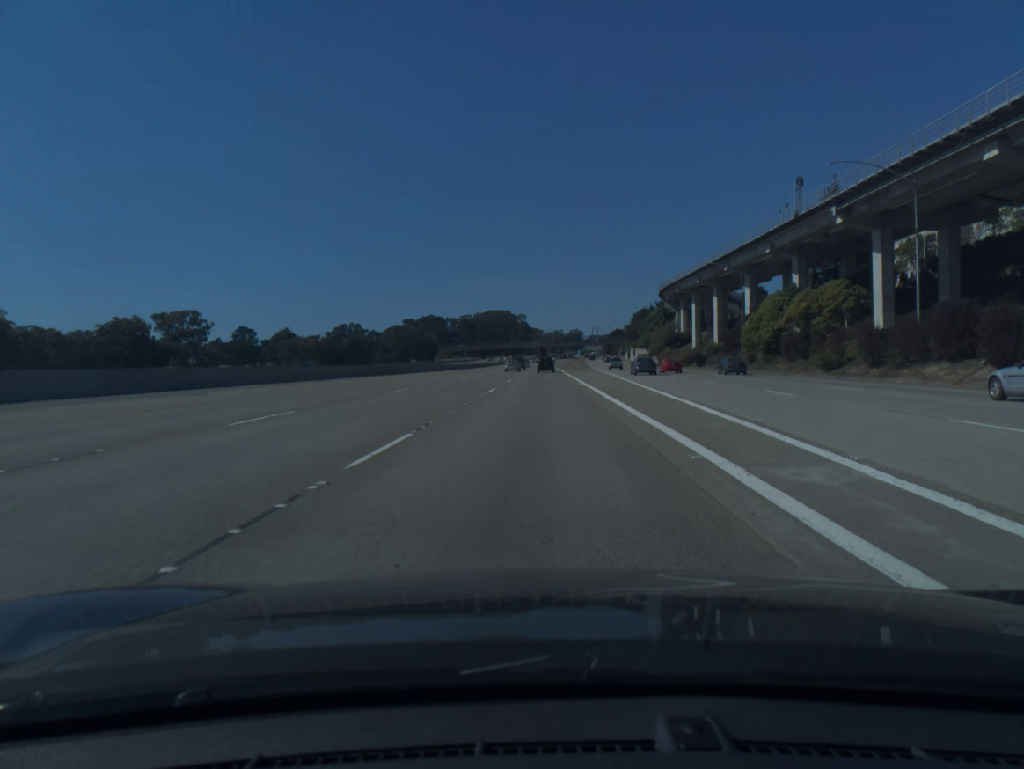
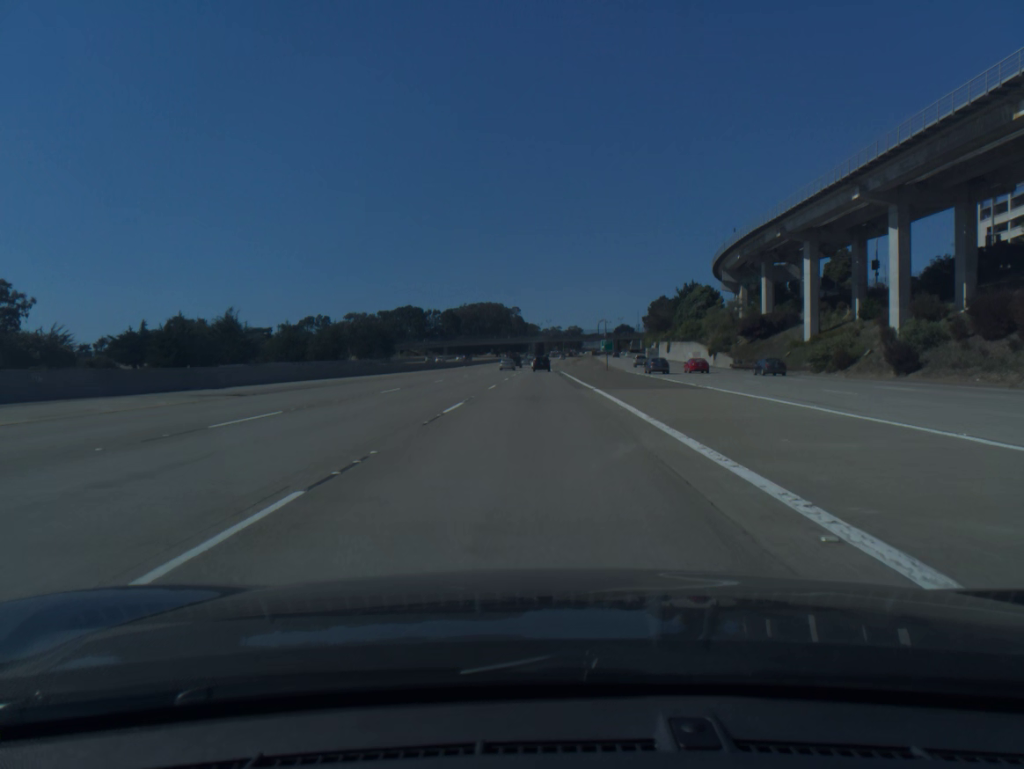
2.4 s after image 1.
(+0.1, +69.7) m; 0°
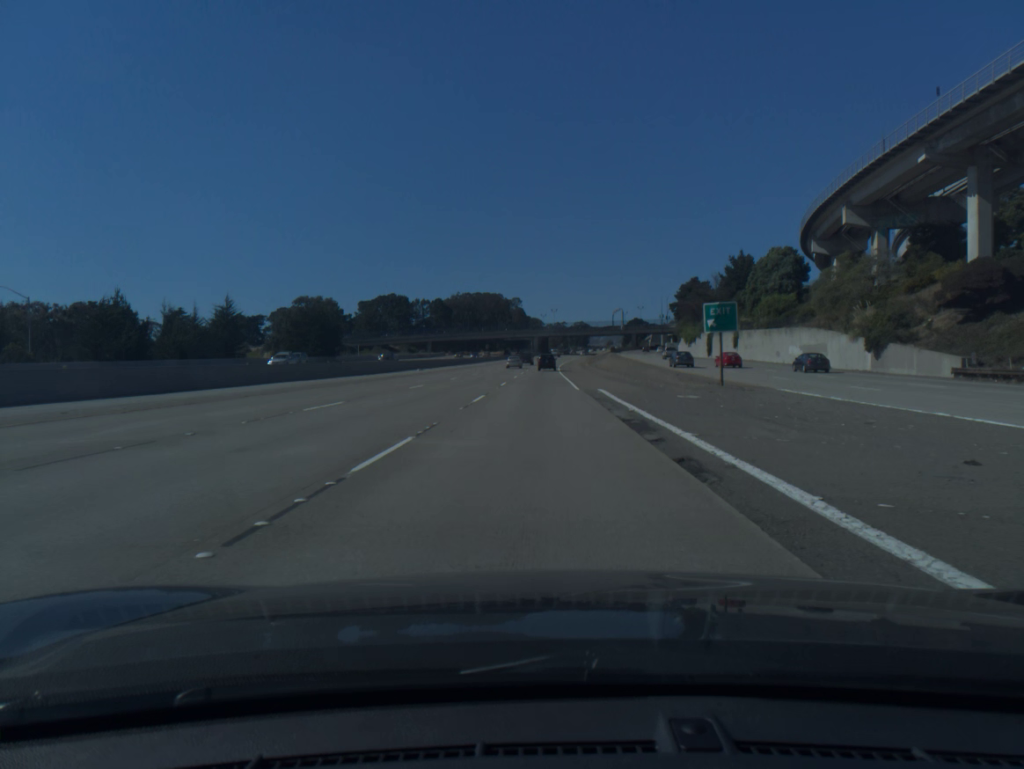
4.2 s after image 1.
(-0.1, +53.3) m; 0°
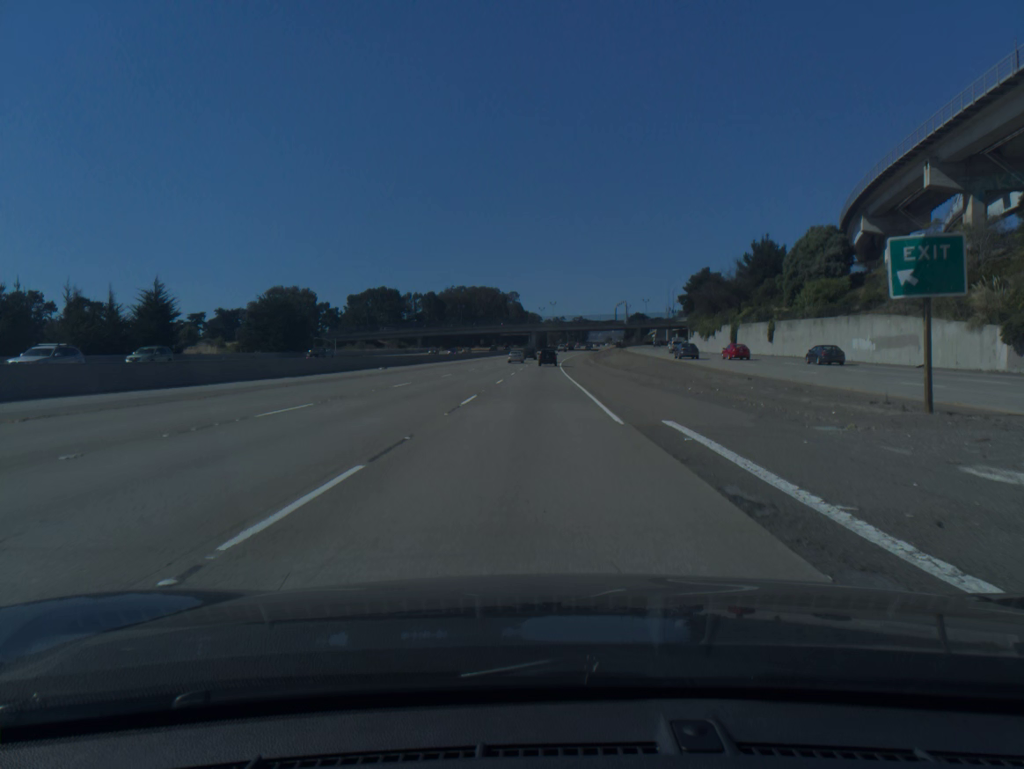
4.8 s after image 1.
(0.0, +17.8) m; 0°
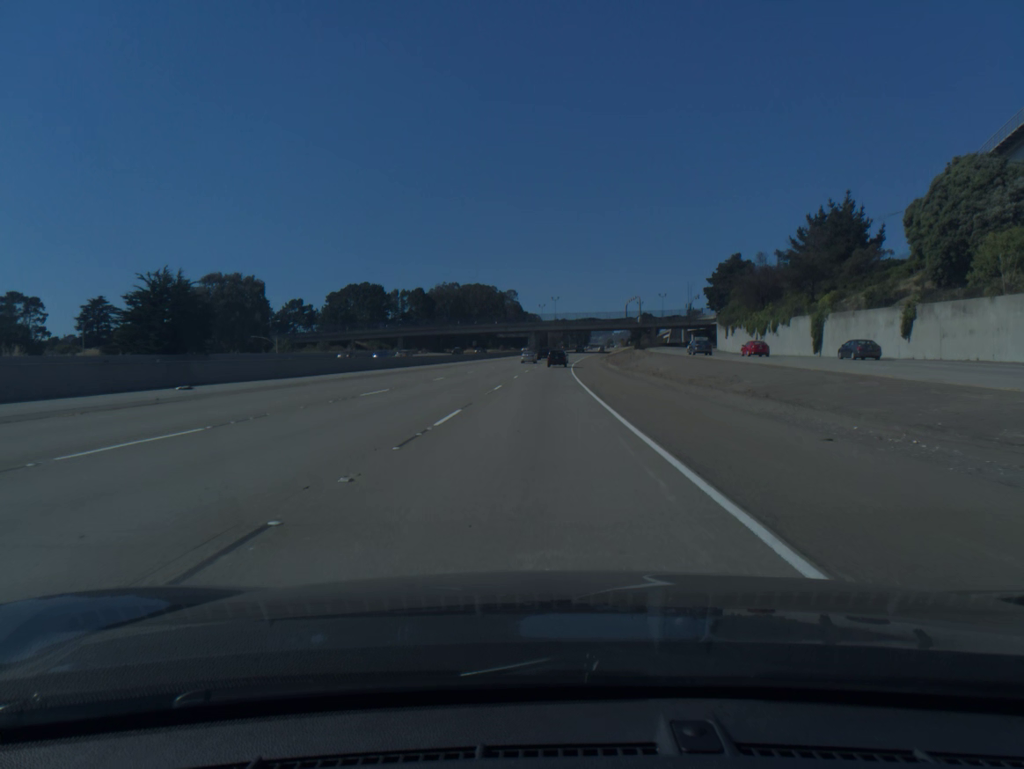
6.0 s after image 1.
(0.0, +35.0) m; 0°
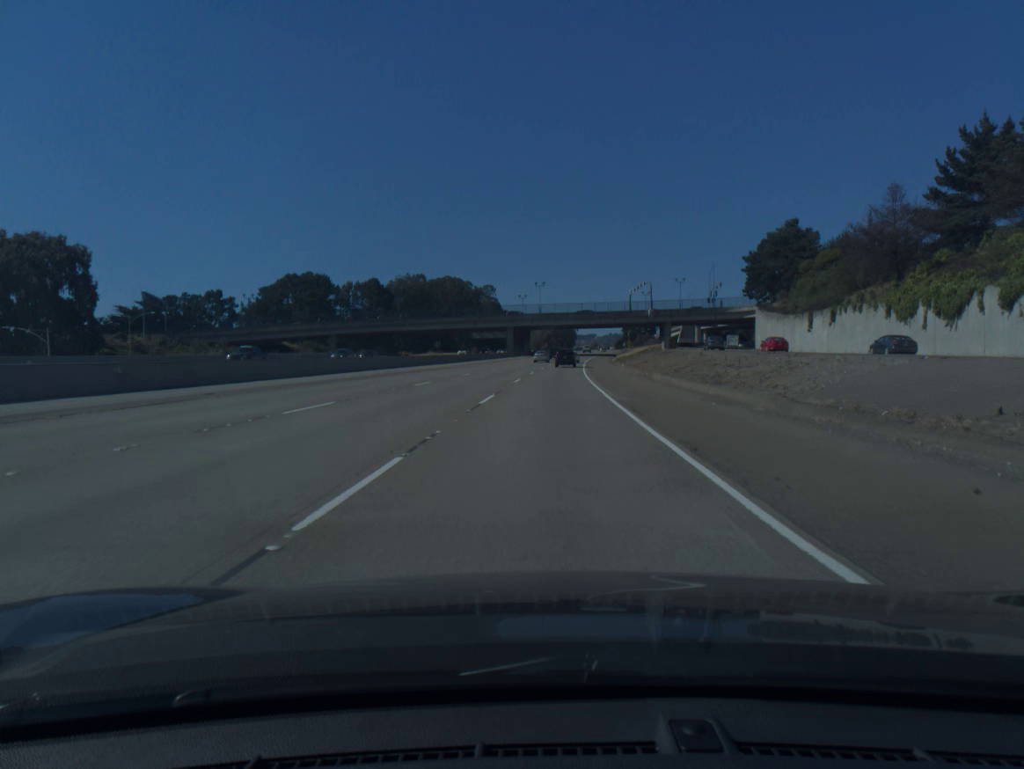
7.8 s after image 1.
(+0.4, +51.4) m; +1°
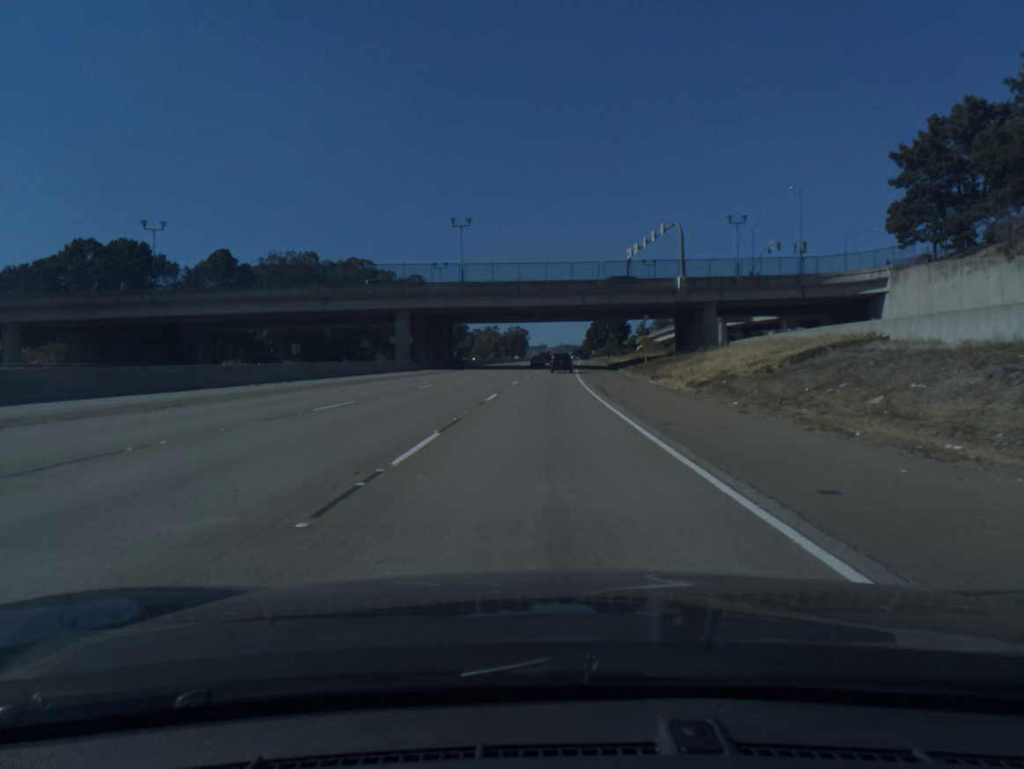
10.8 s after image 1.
(+2.8, +83.4) m; +4°
